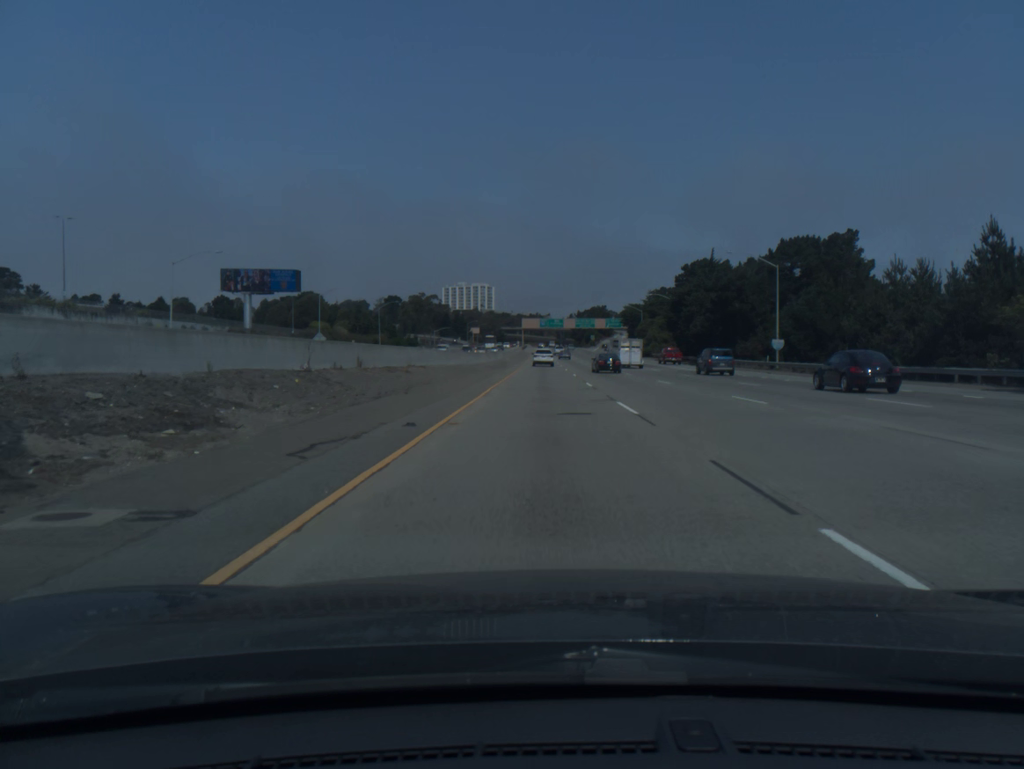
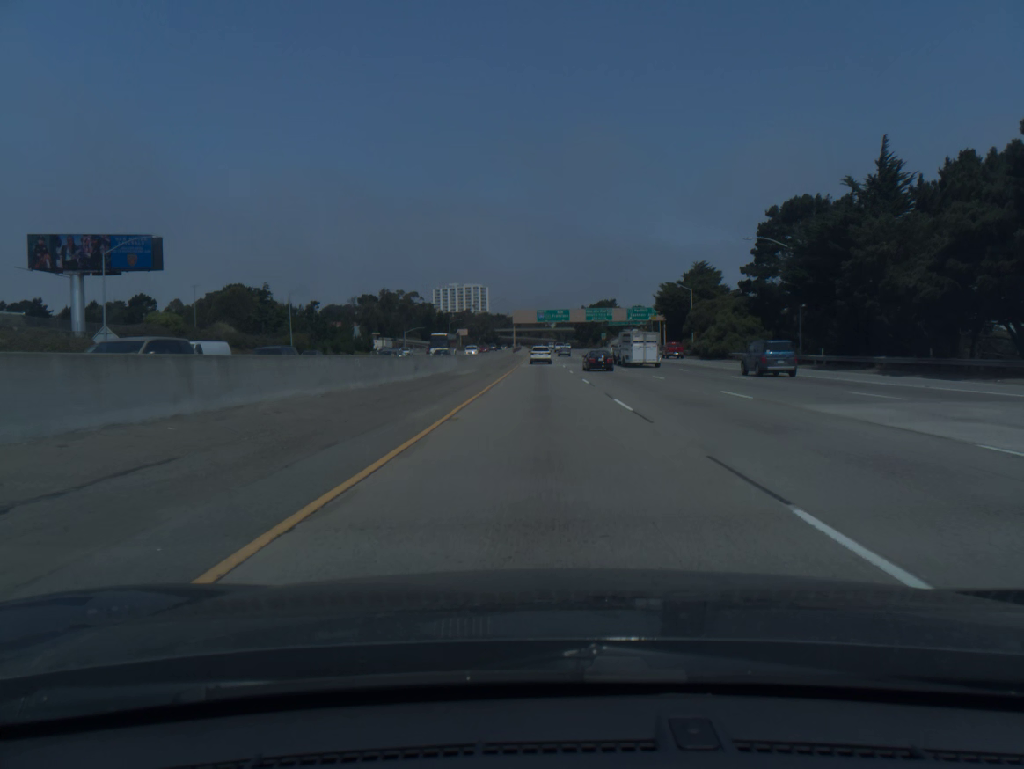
(+0.1, +57.4) m; 0°
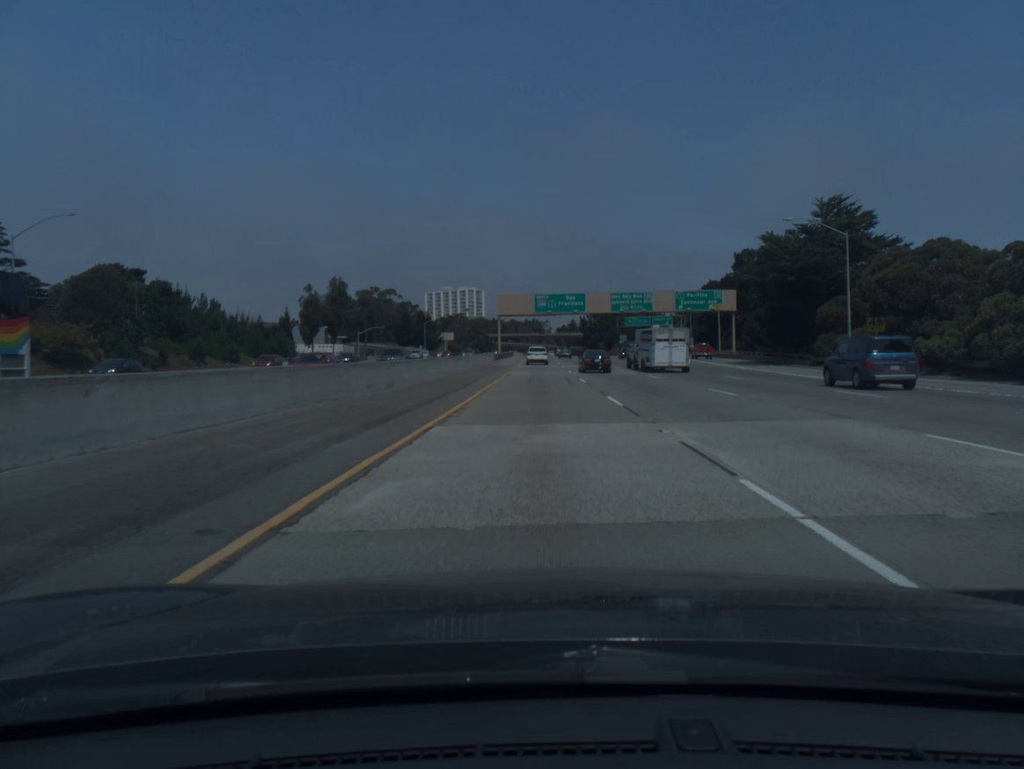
(-0.1, +57.2) m; 0°
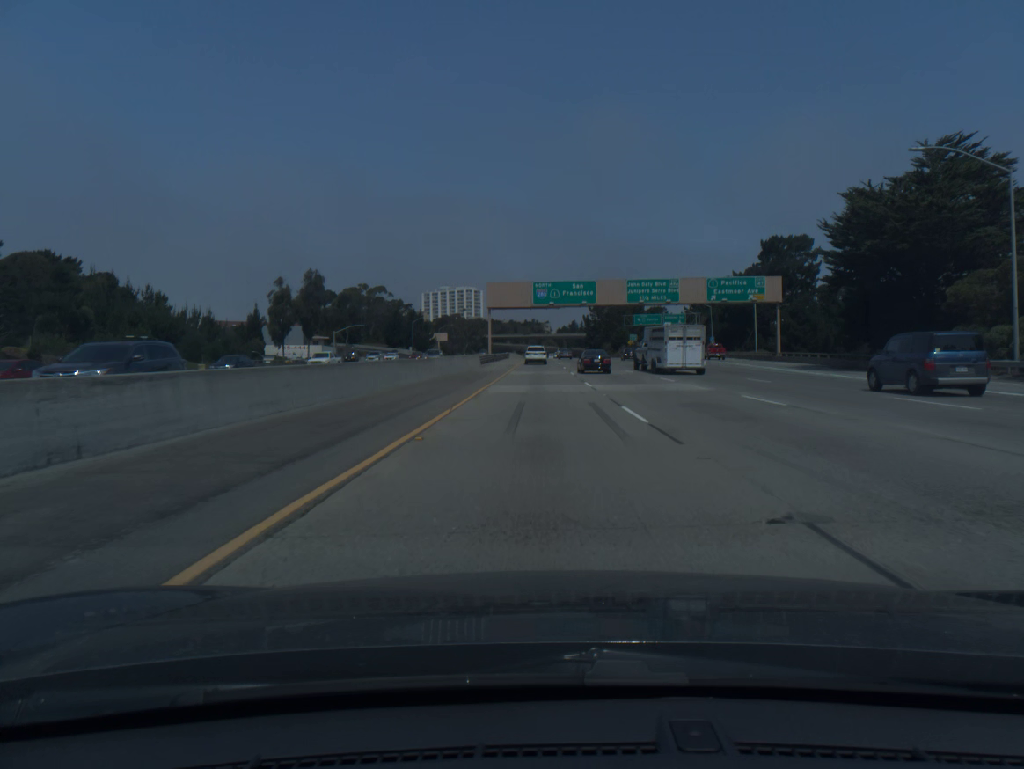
(0.0, +19.0) m; 0°
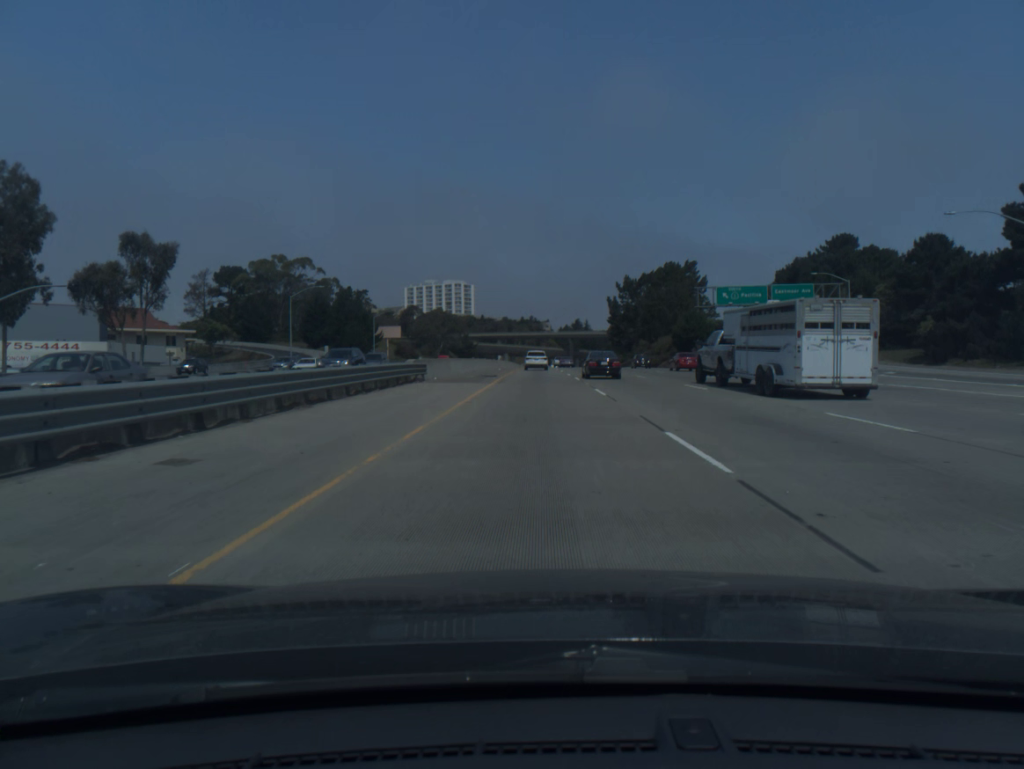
(-0.1, +93.9) m; 0°
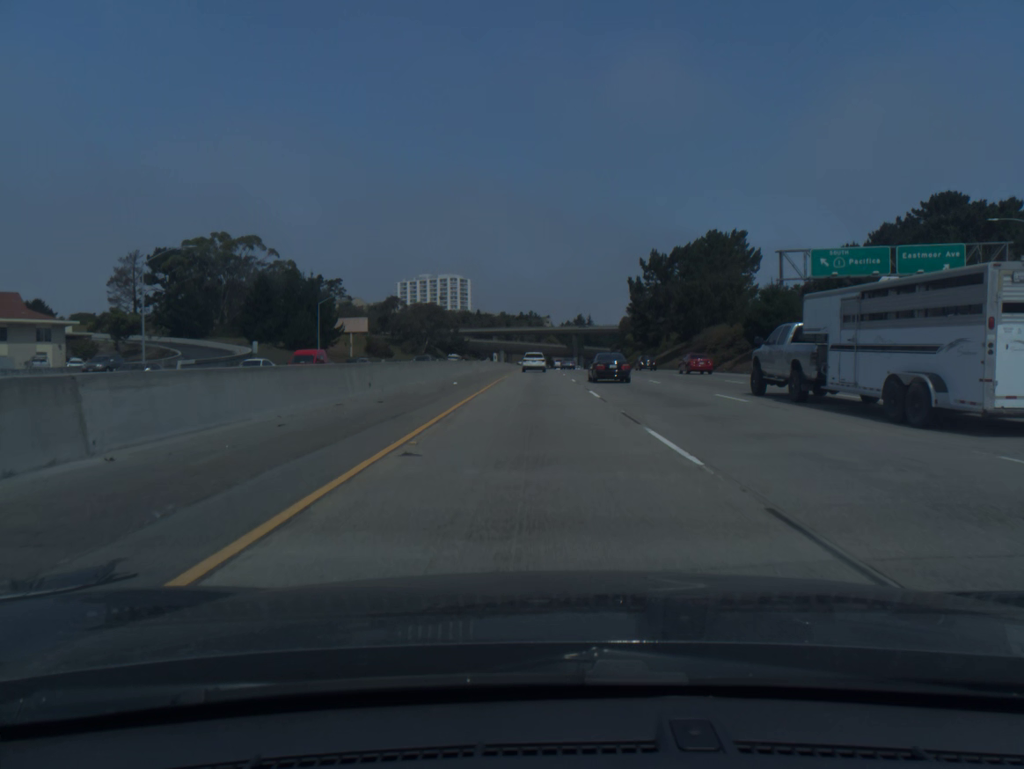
(0.0, +37.2) m; 0°
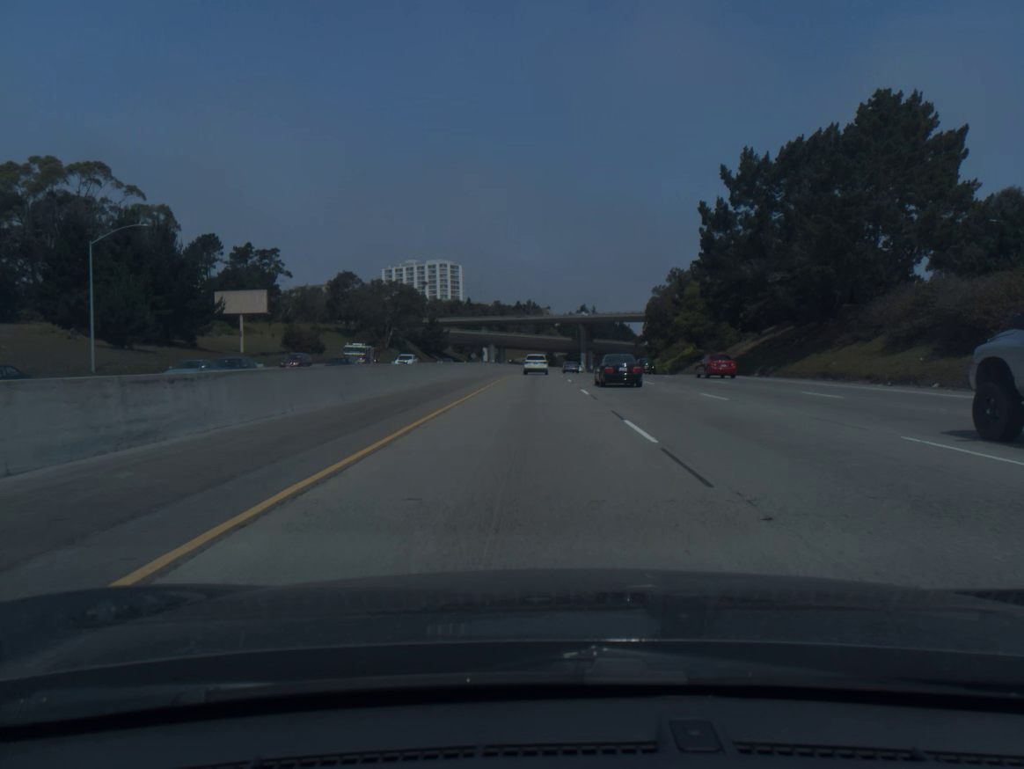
(+0.1, +55.7) m; 0°
